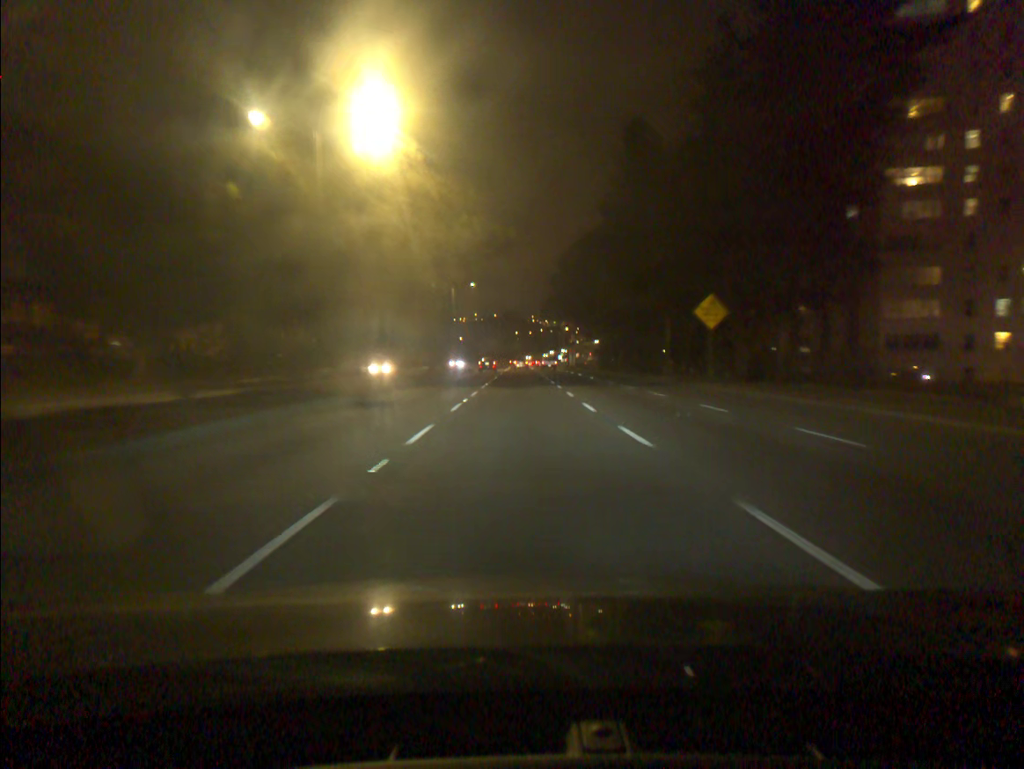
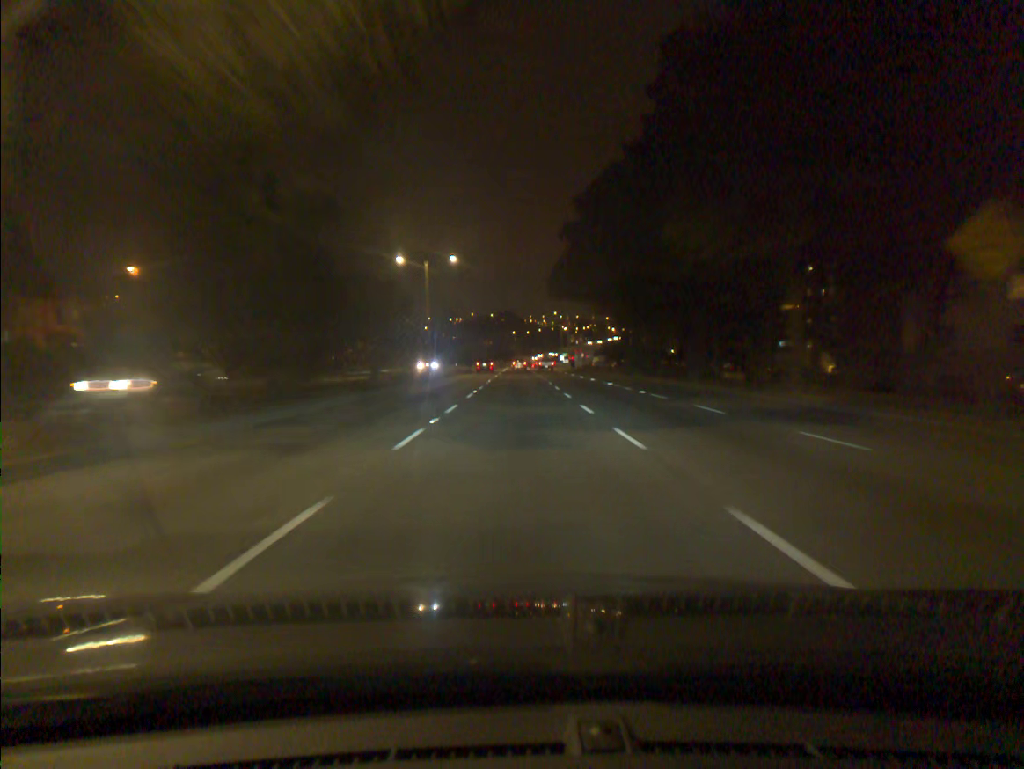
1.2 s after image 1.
(+0.1, +22.4) m; 0°
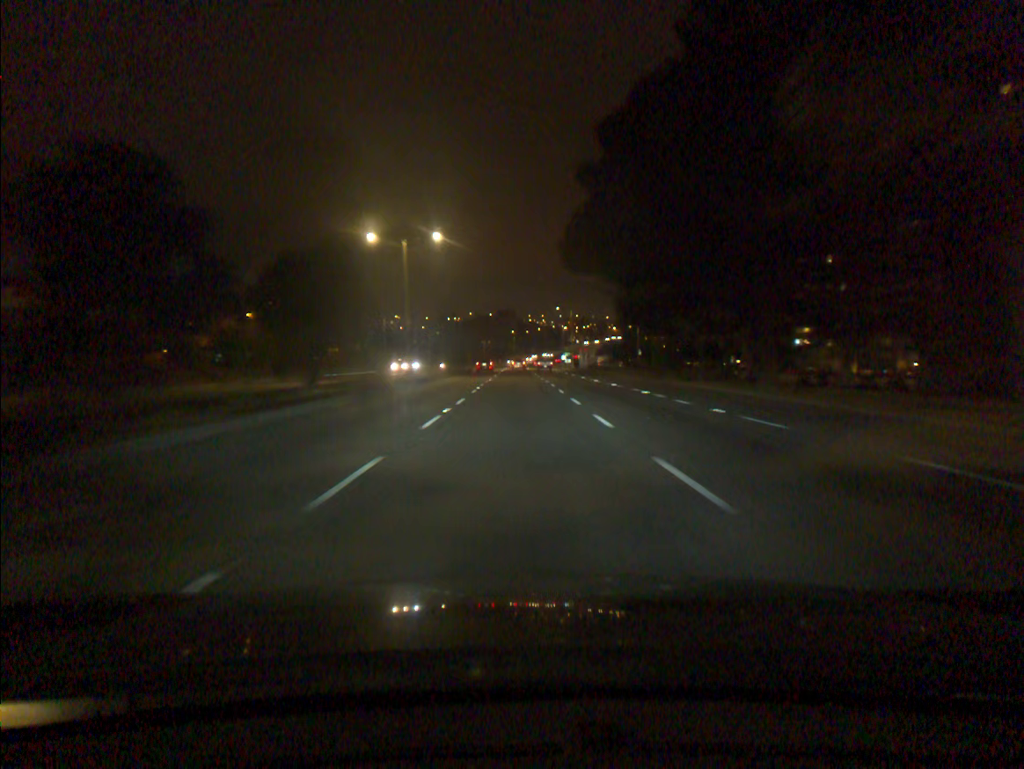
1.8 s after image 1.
(0.0, +11.5) m; 0°
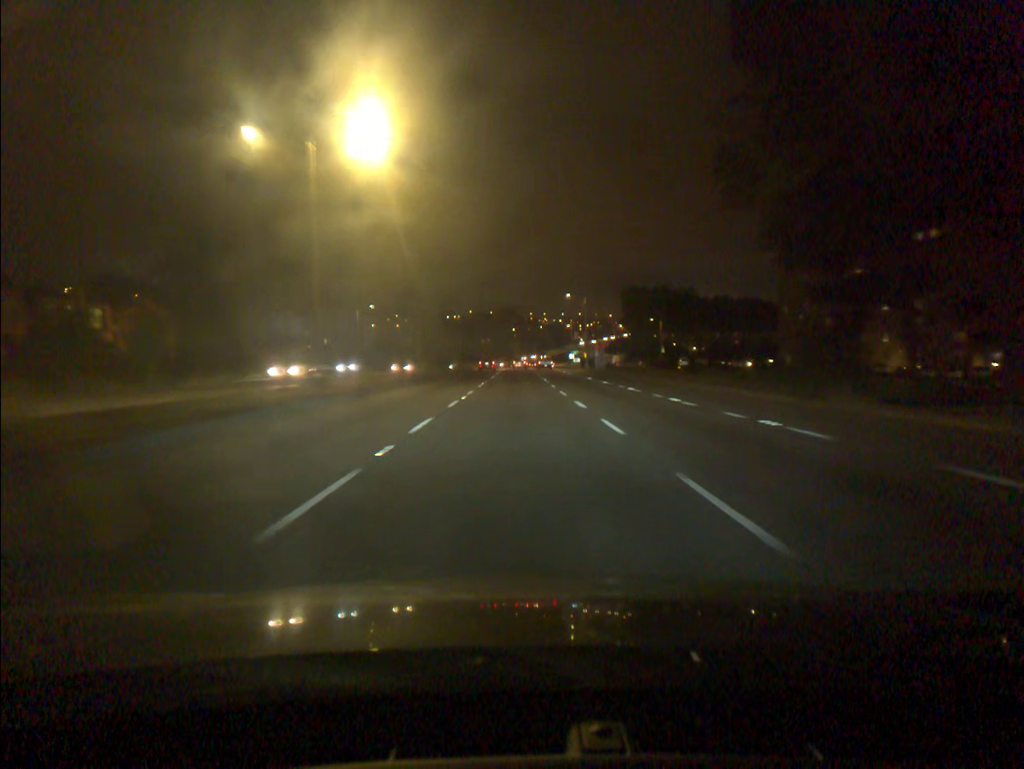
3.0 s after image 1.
(-0.1, +23.6) m; 0°
